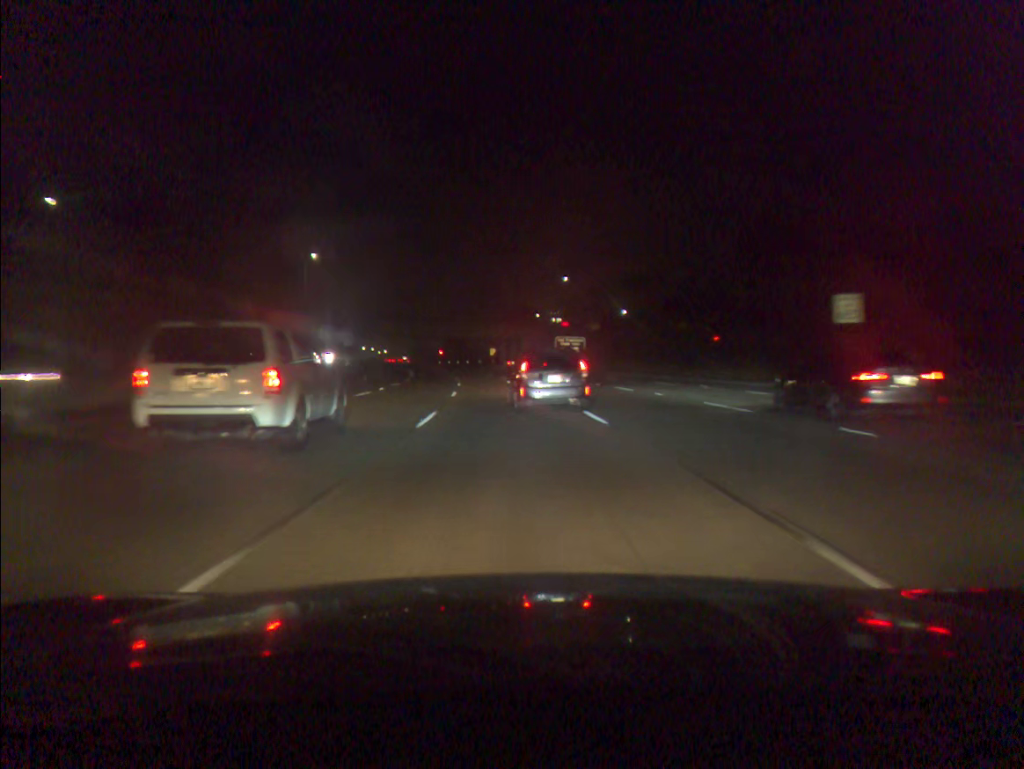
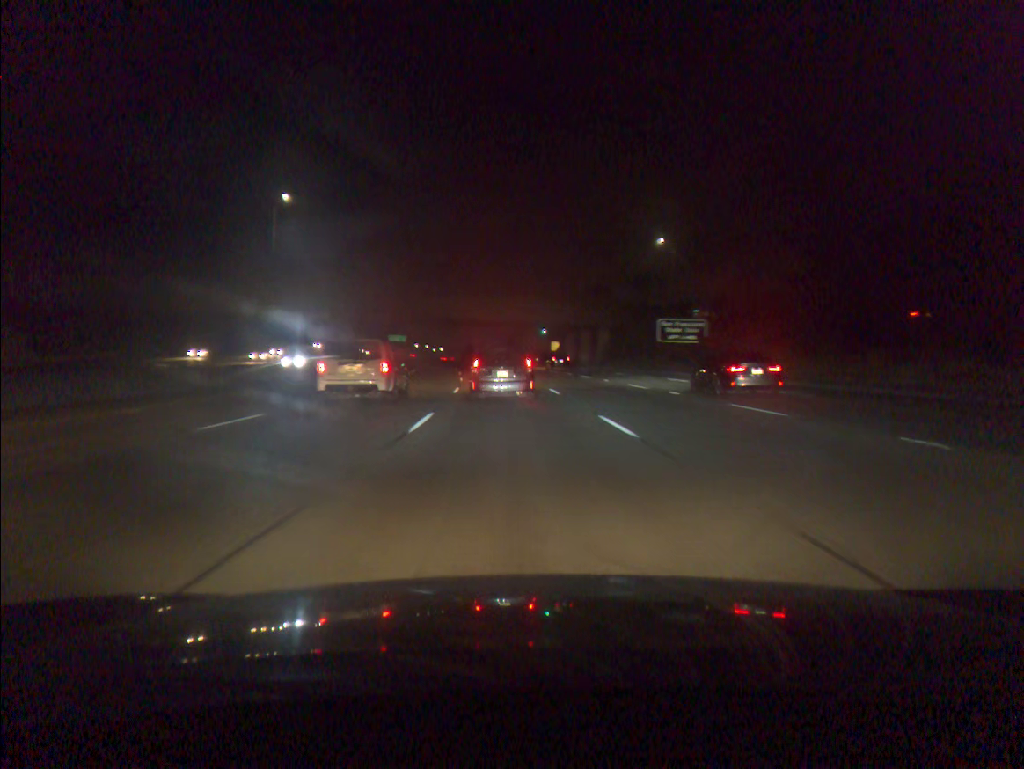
(-1.6, +45.1) m; -4°
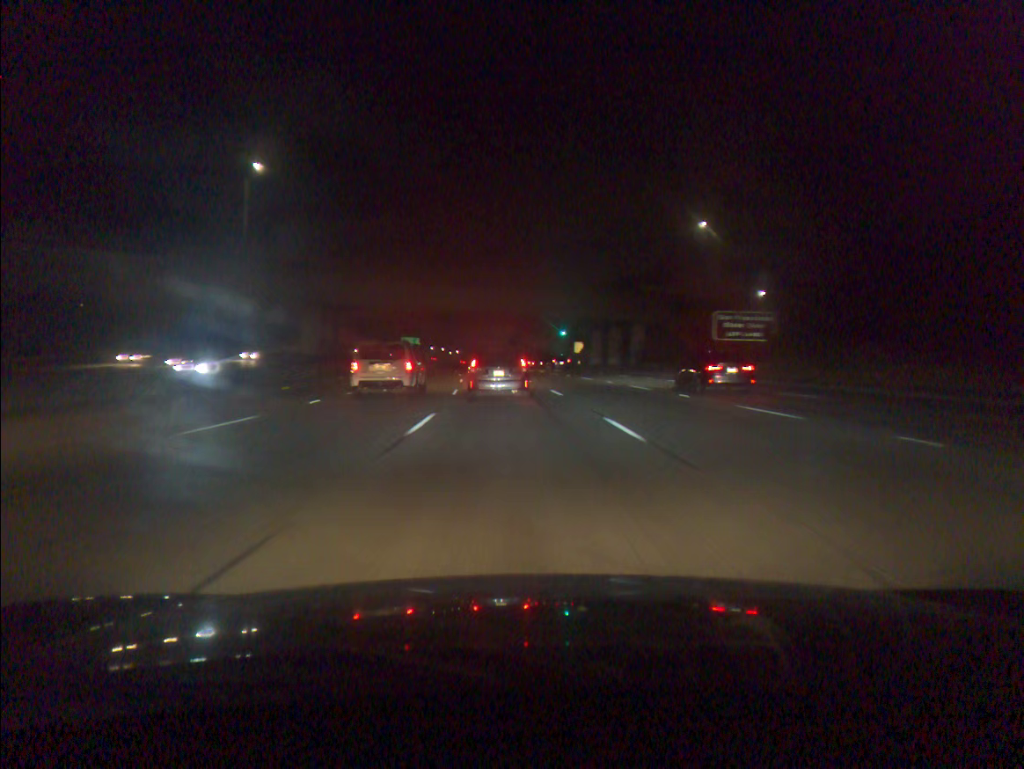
(-0.2, +14.7) m; -1°
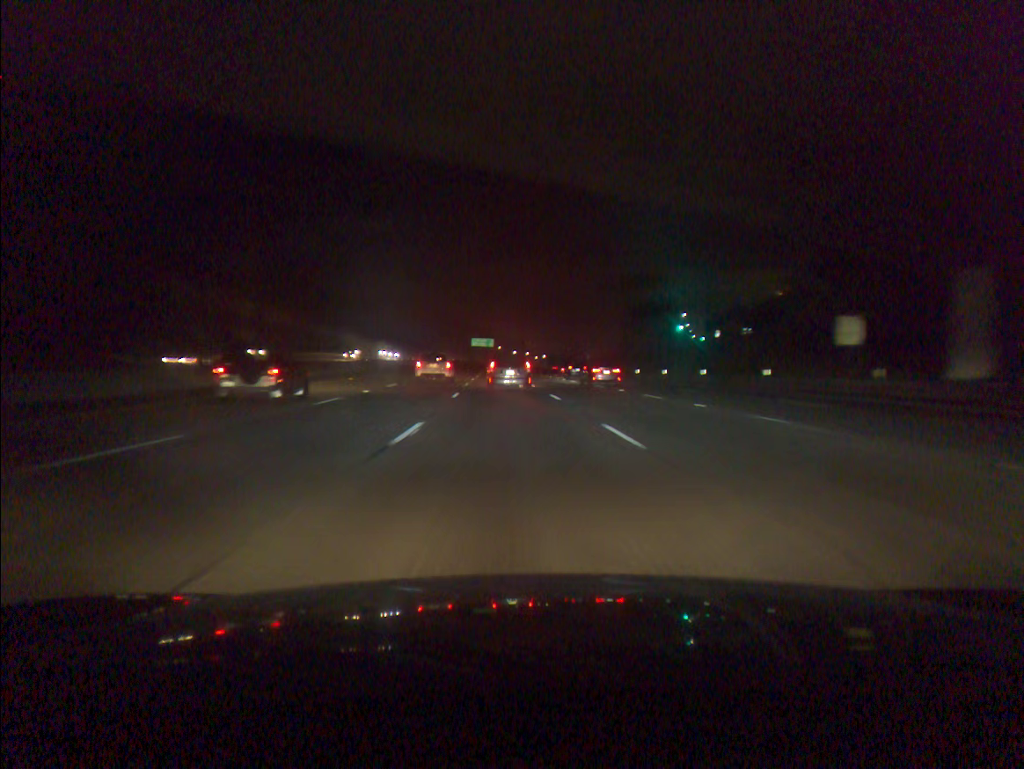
(-3.8, +71.8) m; -6°
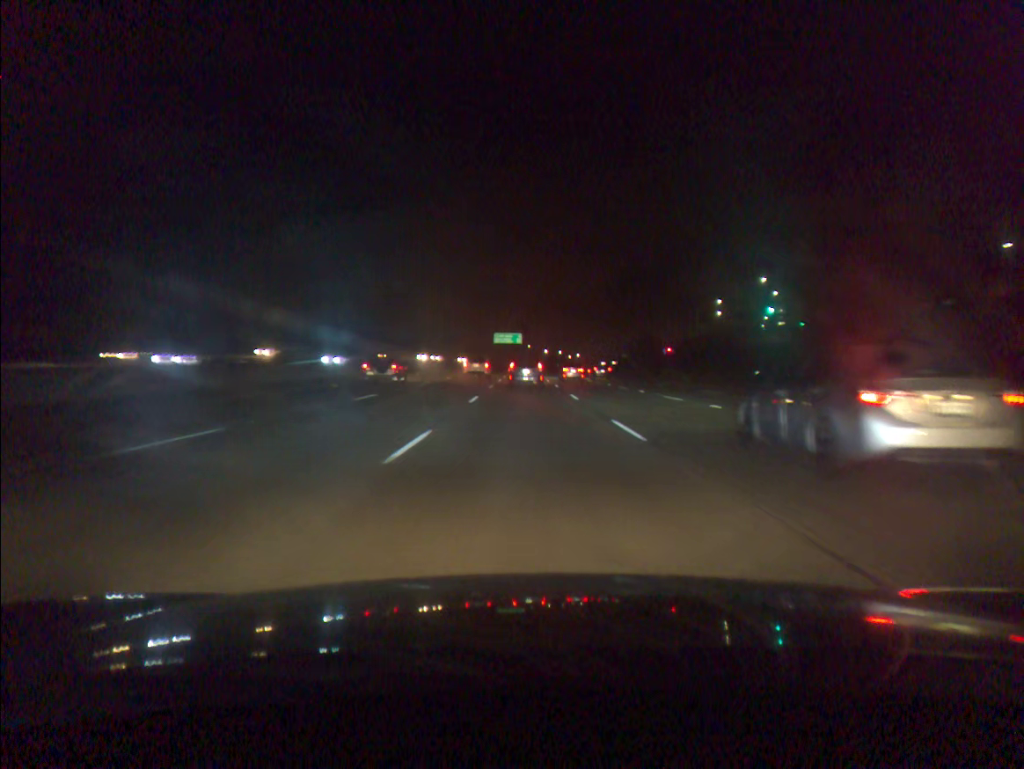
(-1.6, +56.7) m; -2°
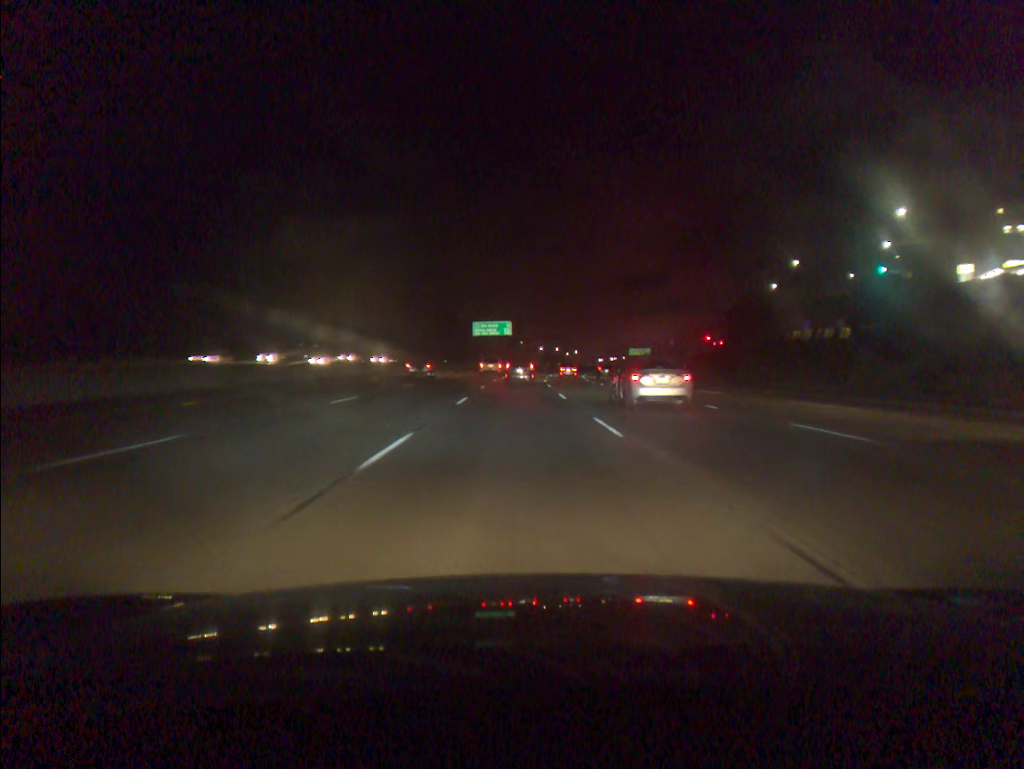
(+0.4, +57.9) m; +1°
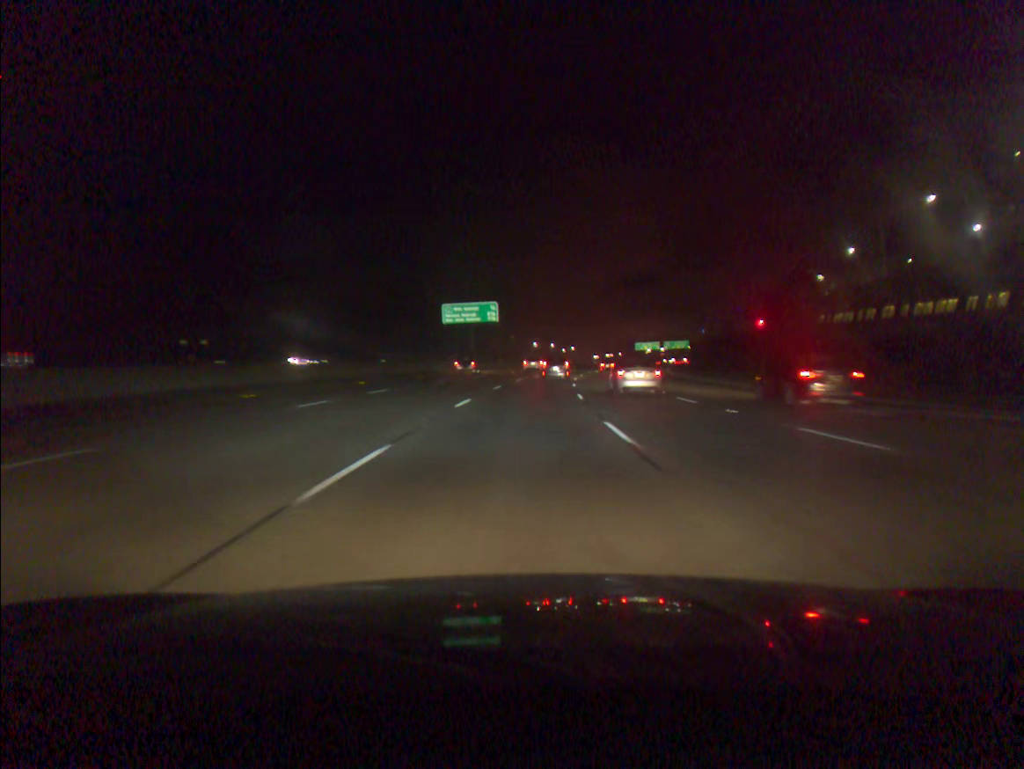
(0.0, +44.5) m; +1°
